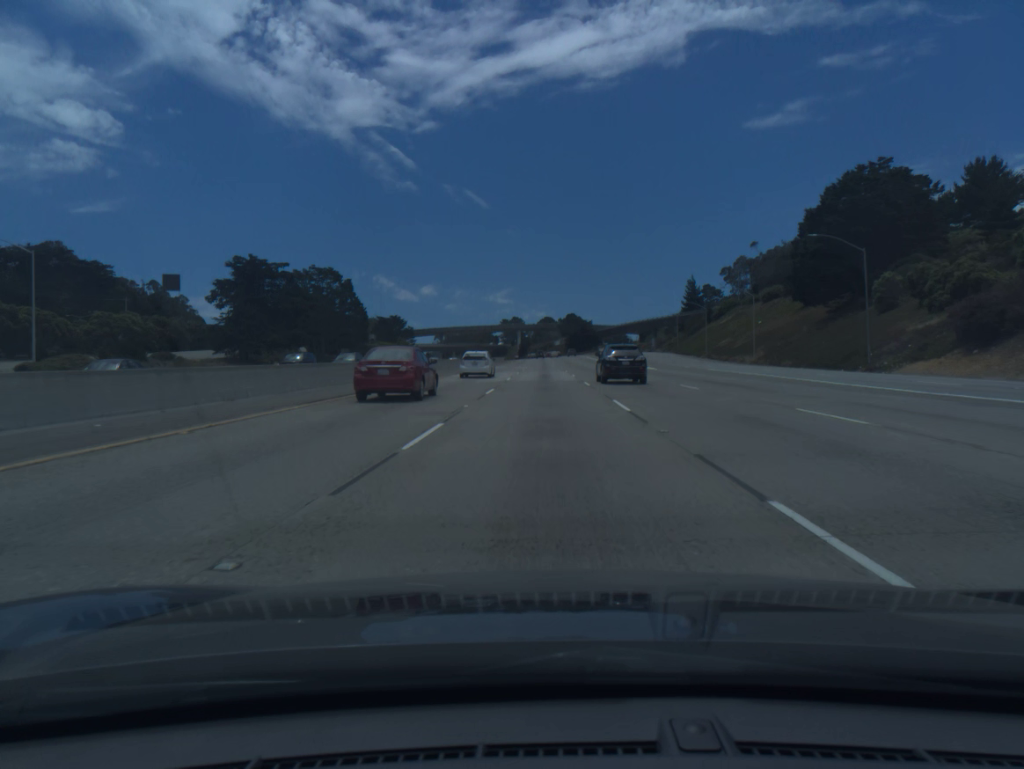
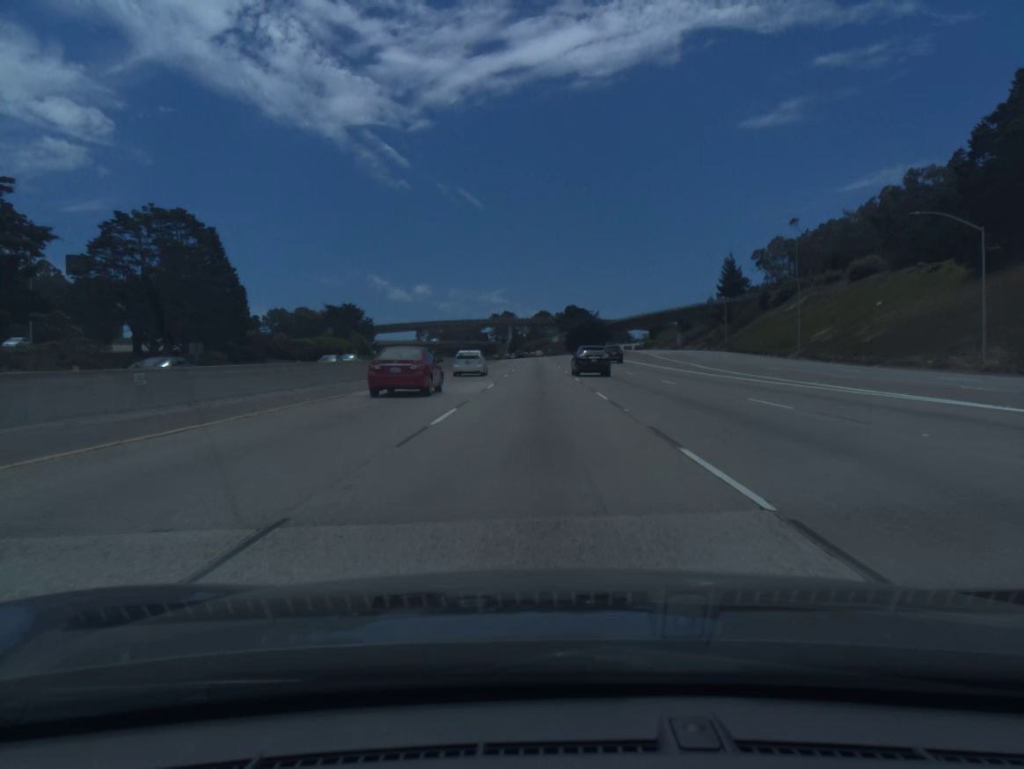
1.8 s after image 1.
(+0.3, +54.9) m; +1°
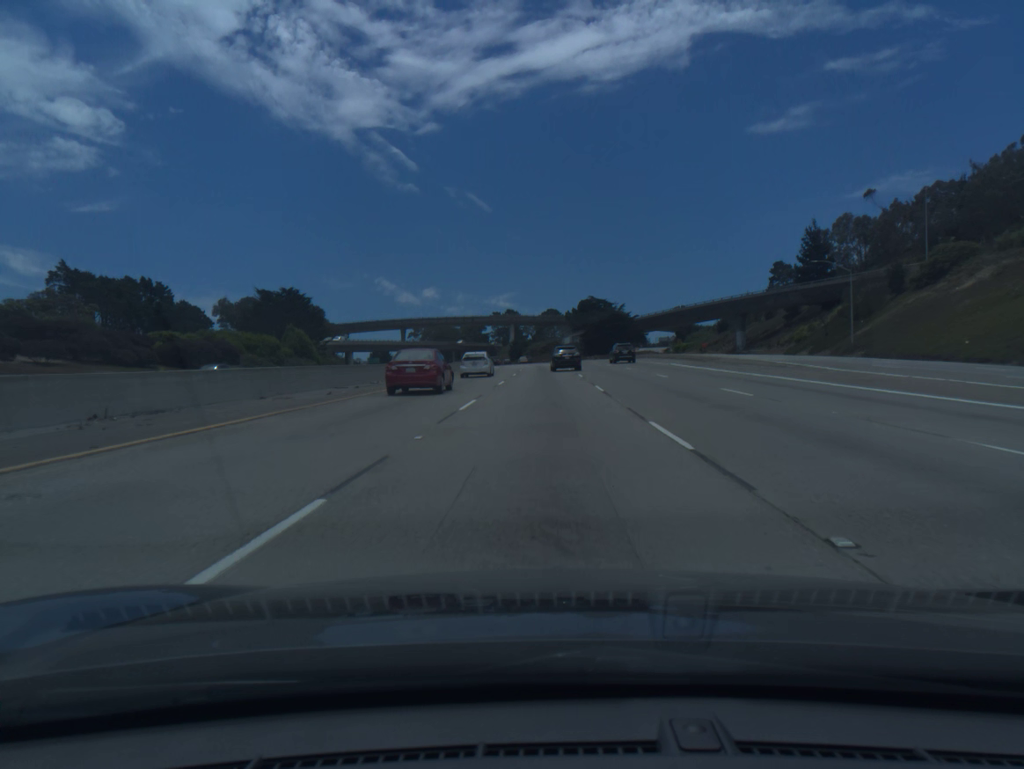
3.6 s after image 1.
(-0.1, +54.8) m; 0°
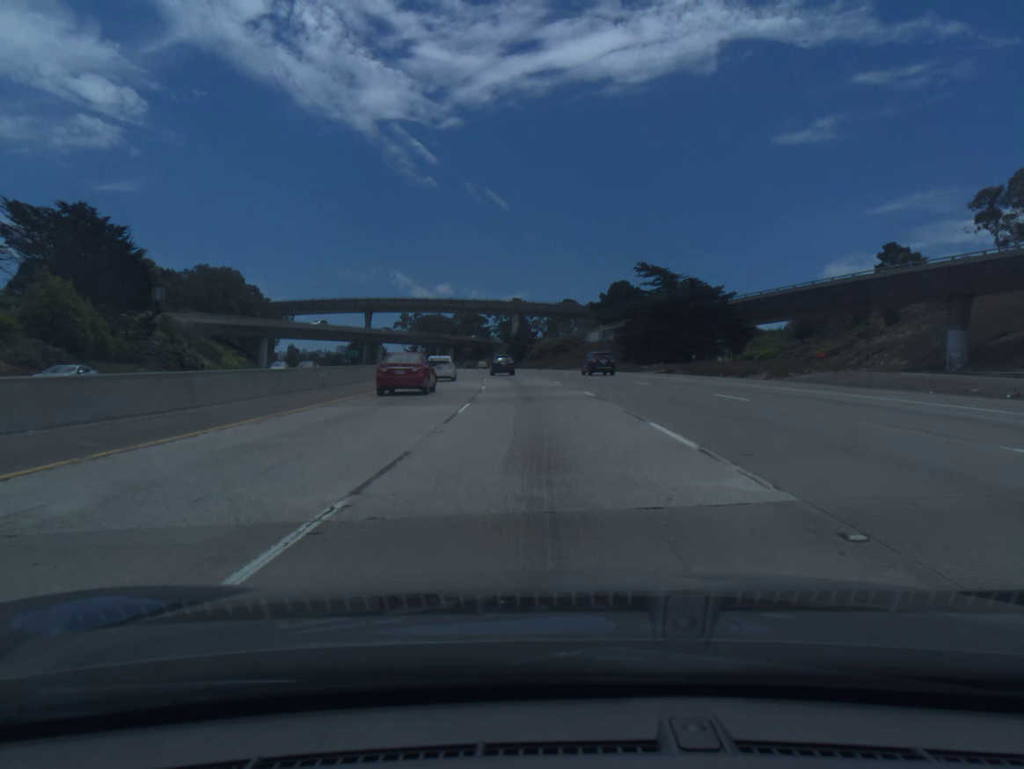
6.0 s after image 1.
(-0.3, +73.0) m; -1°
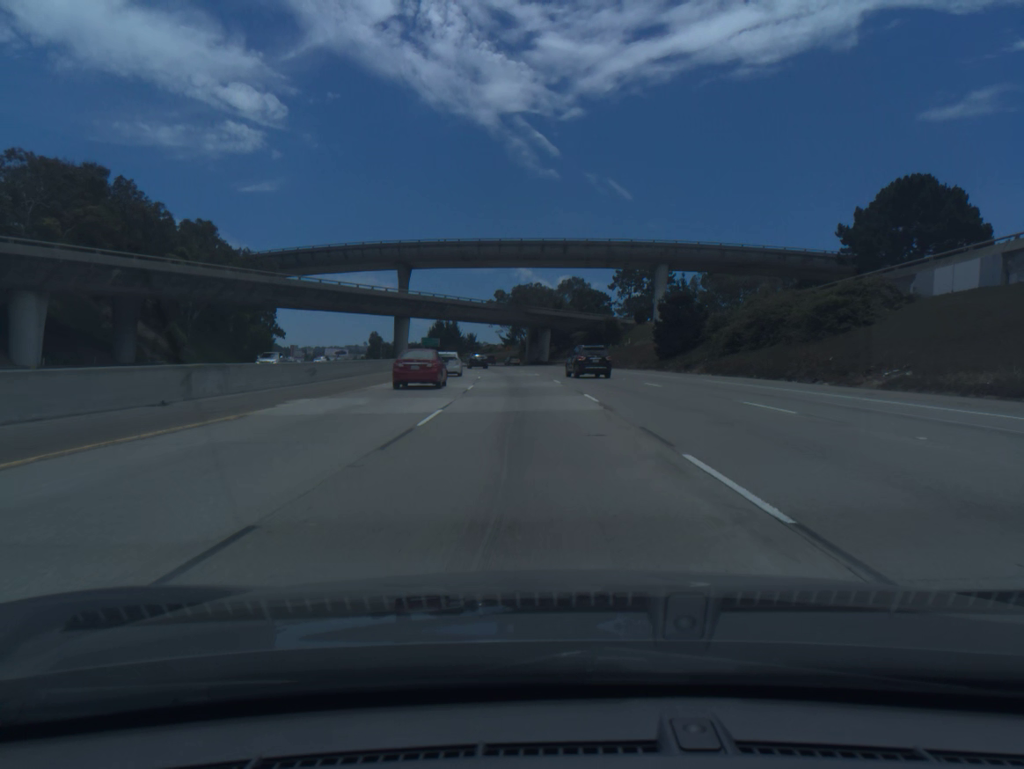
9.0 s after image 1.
(-6.1, +91.3) m; -9°
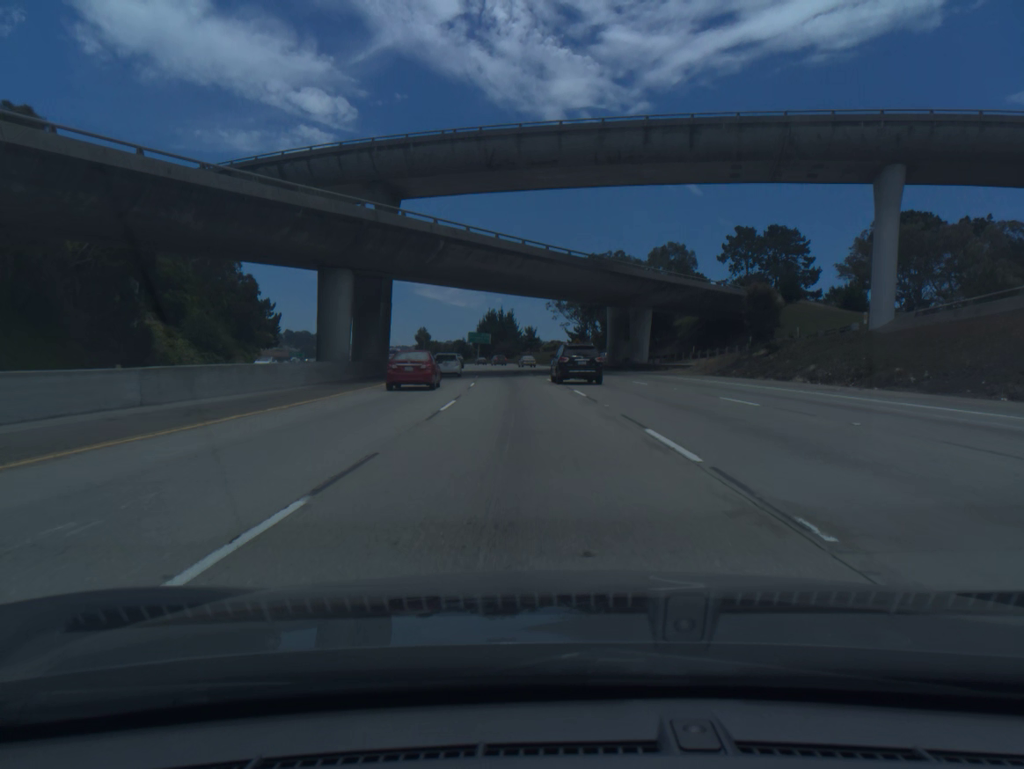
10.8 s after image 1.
(-2.3, +55.1) m; -5°
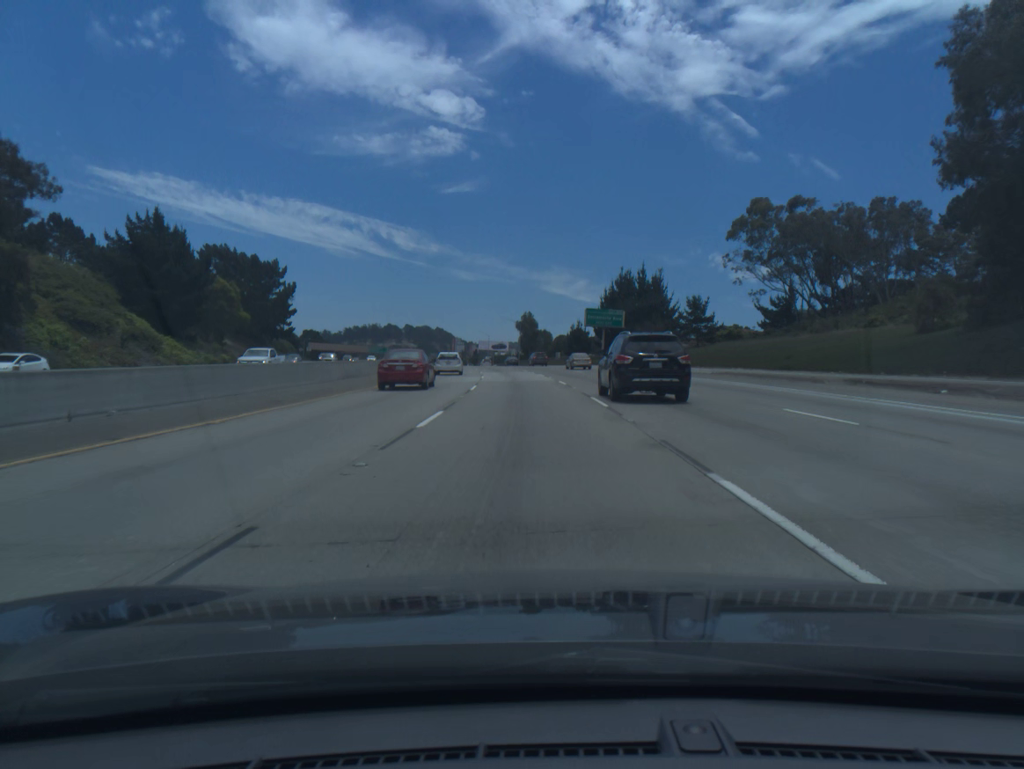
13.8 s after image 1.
(-6.9, +91.9) m; -9°
